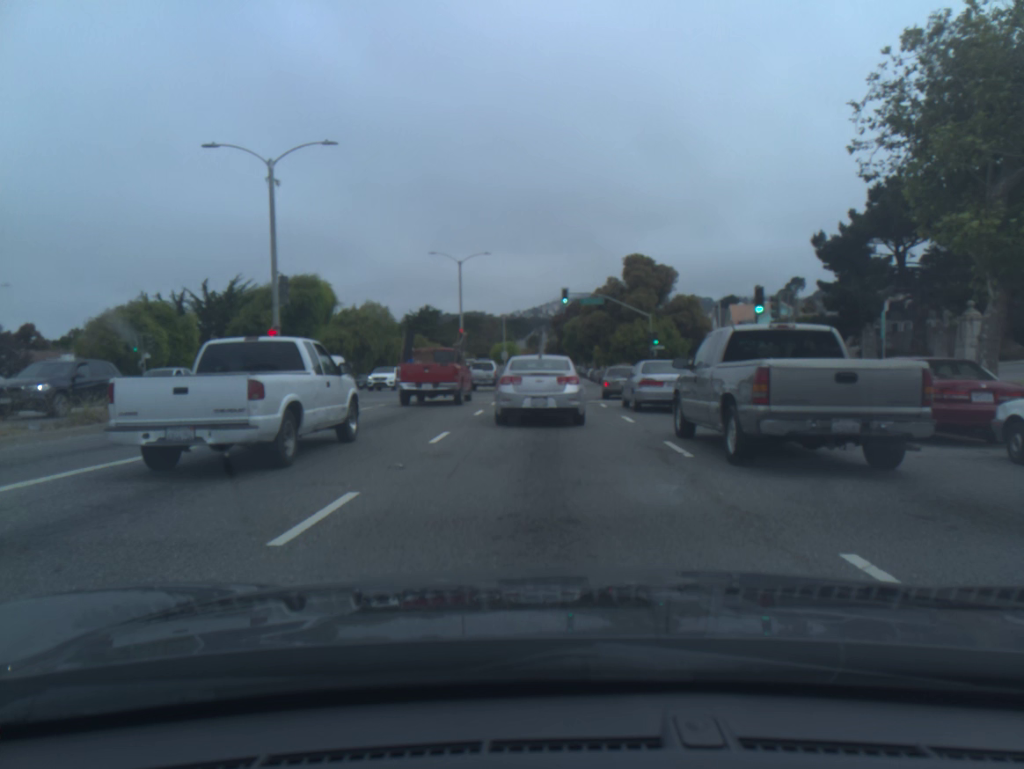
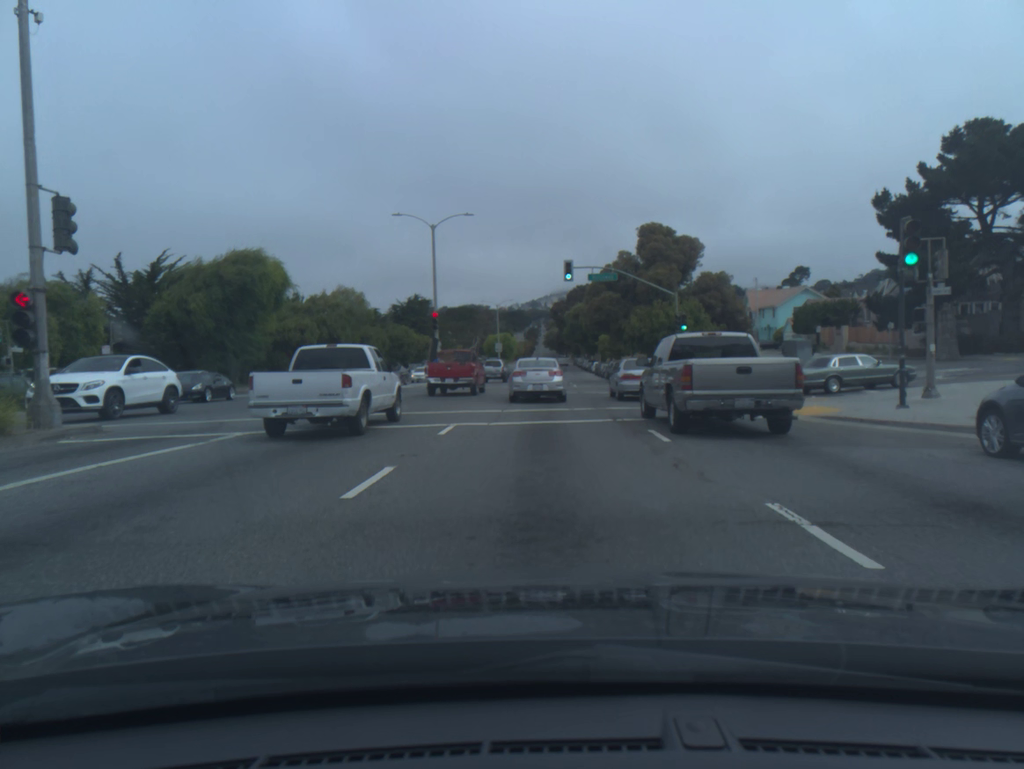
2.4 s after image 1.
(-0.1, +12.3) m; -1°
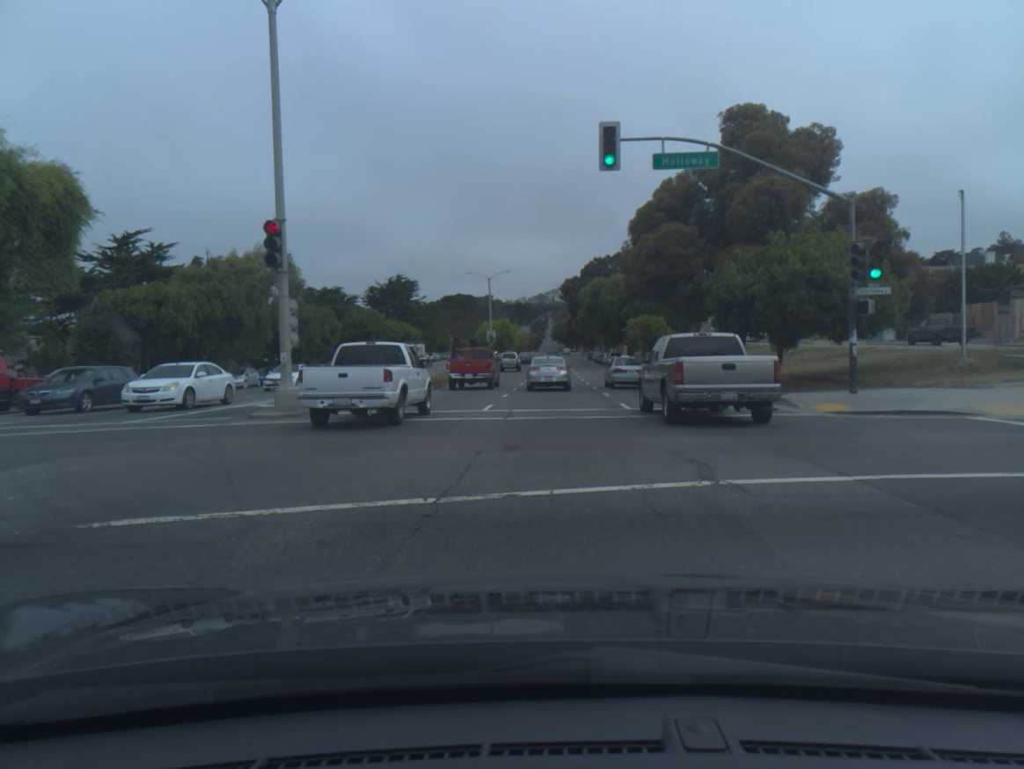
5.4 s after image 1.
(-0.1, +26.7) m; 0°
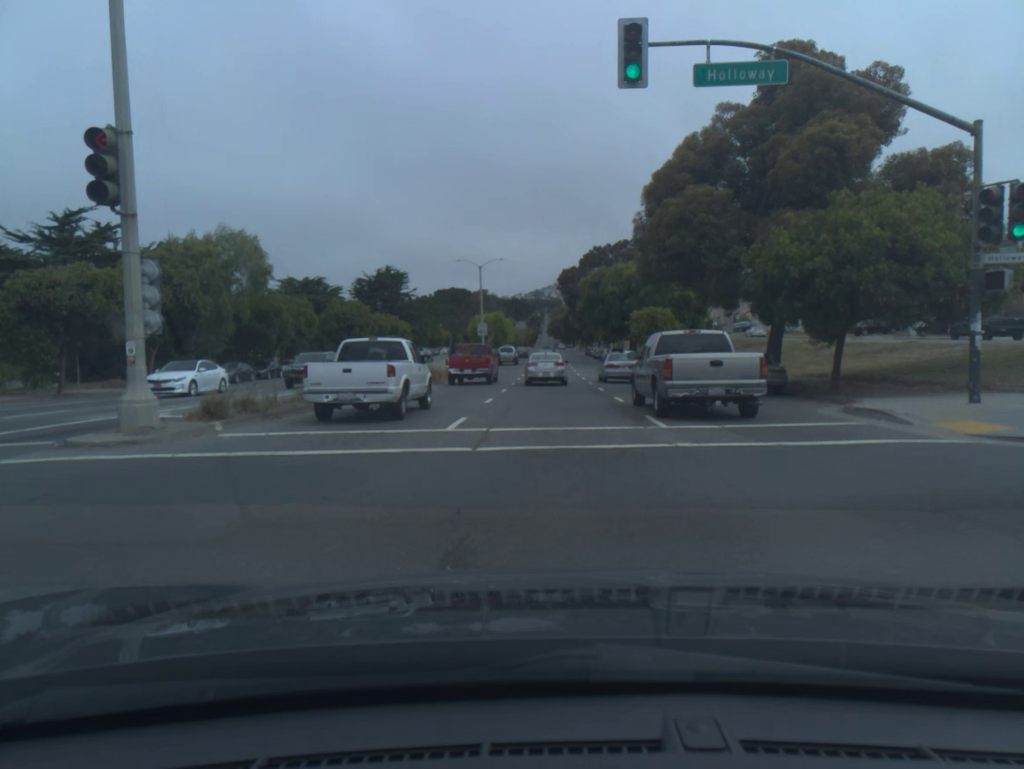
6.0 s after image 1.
(0.0, +6.4) m; 0°
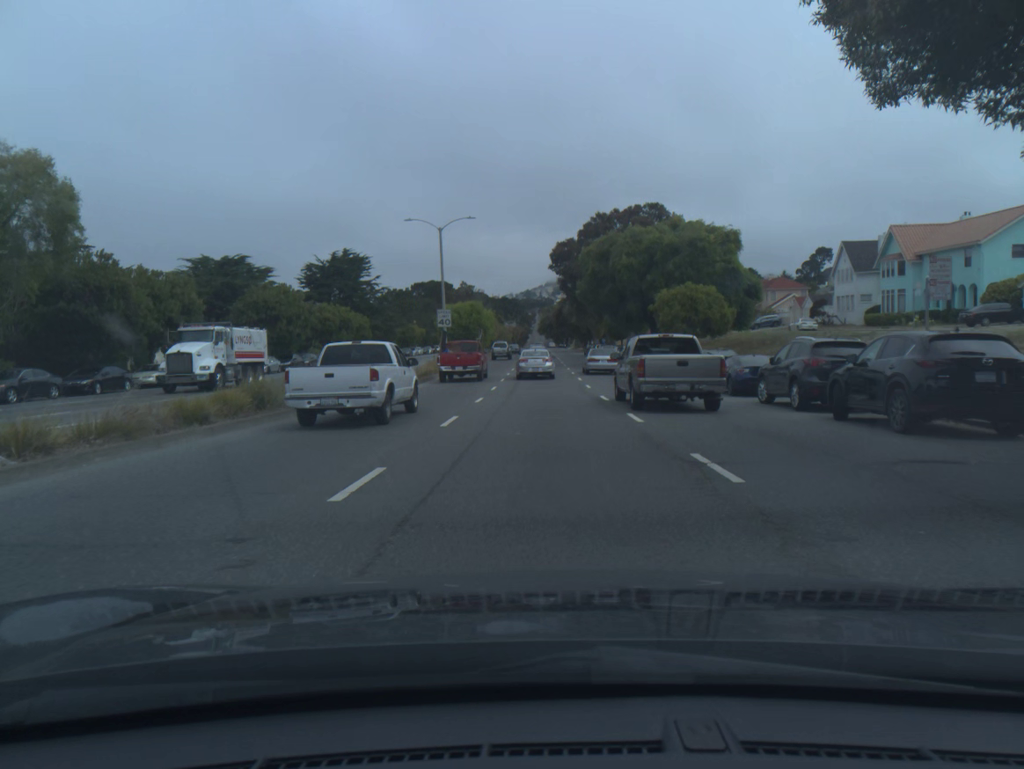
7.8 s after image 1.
(+0.2, +21.1) m; +1°
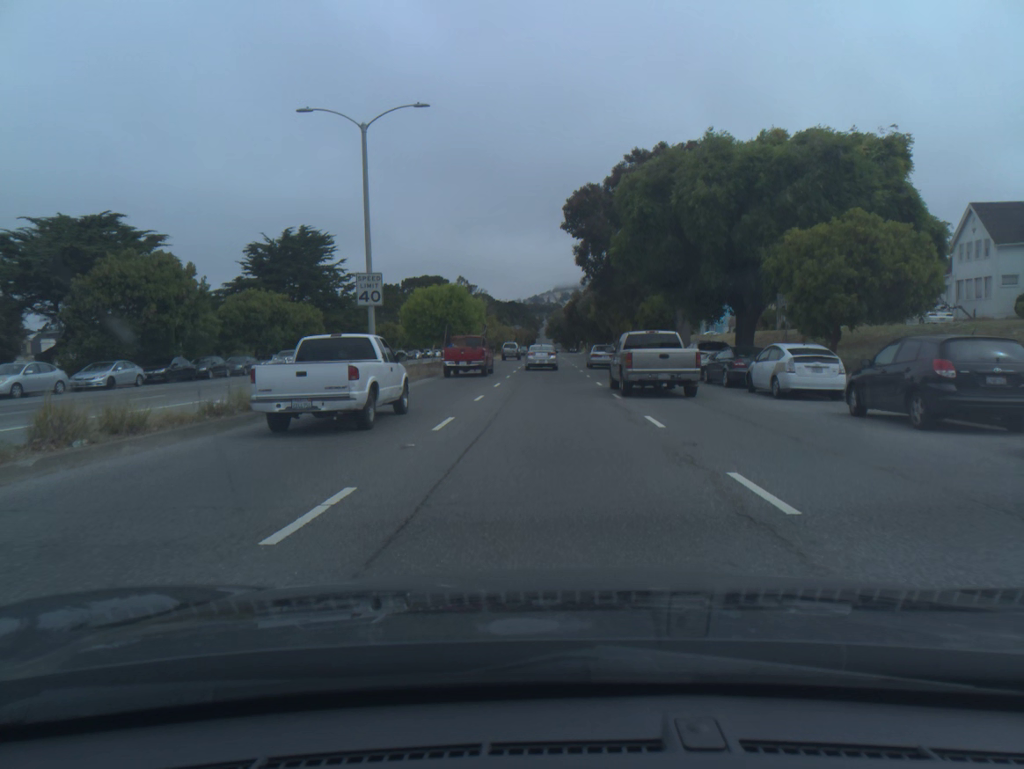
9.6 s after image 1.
(-0.1, +23.6) m; 0°
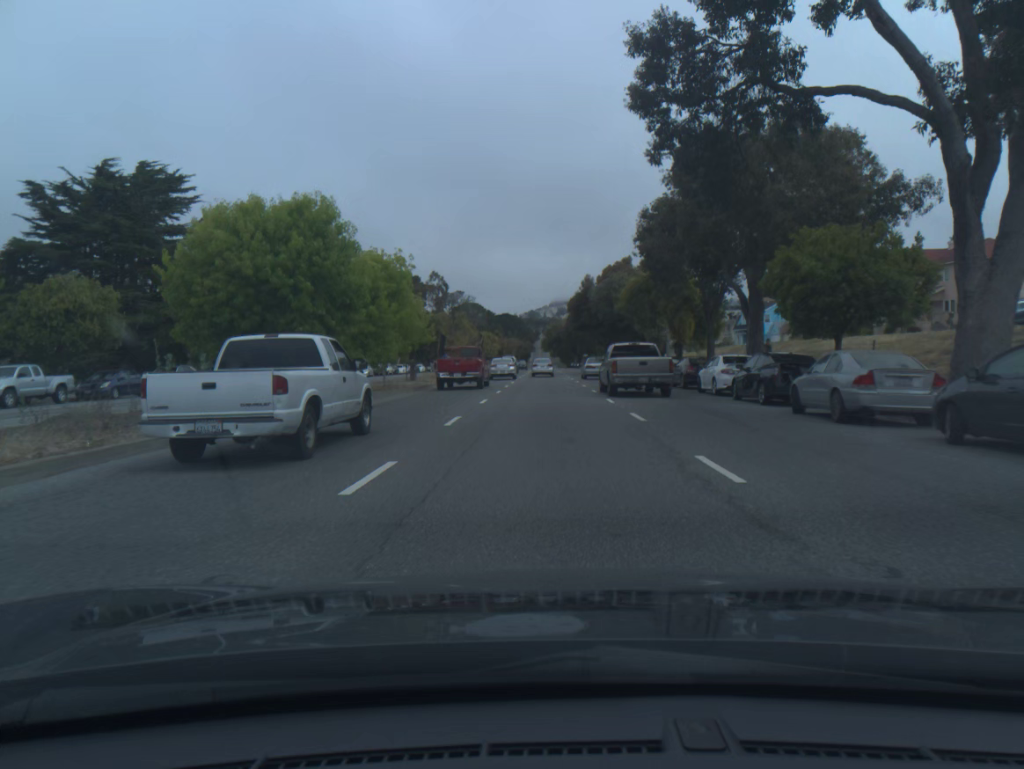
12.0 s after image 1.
(+0.1, +34.8) m; 0°
